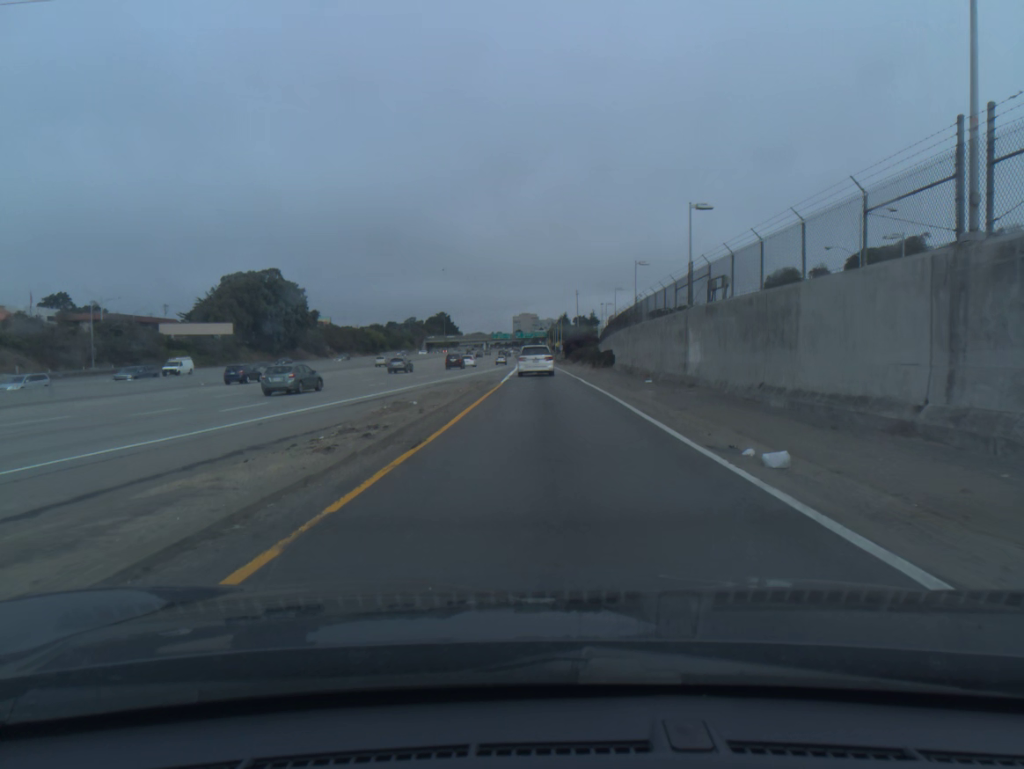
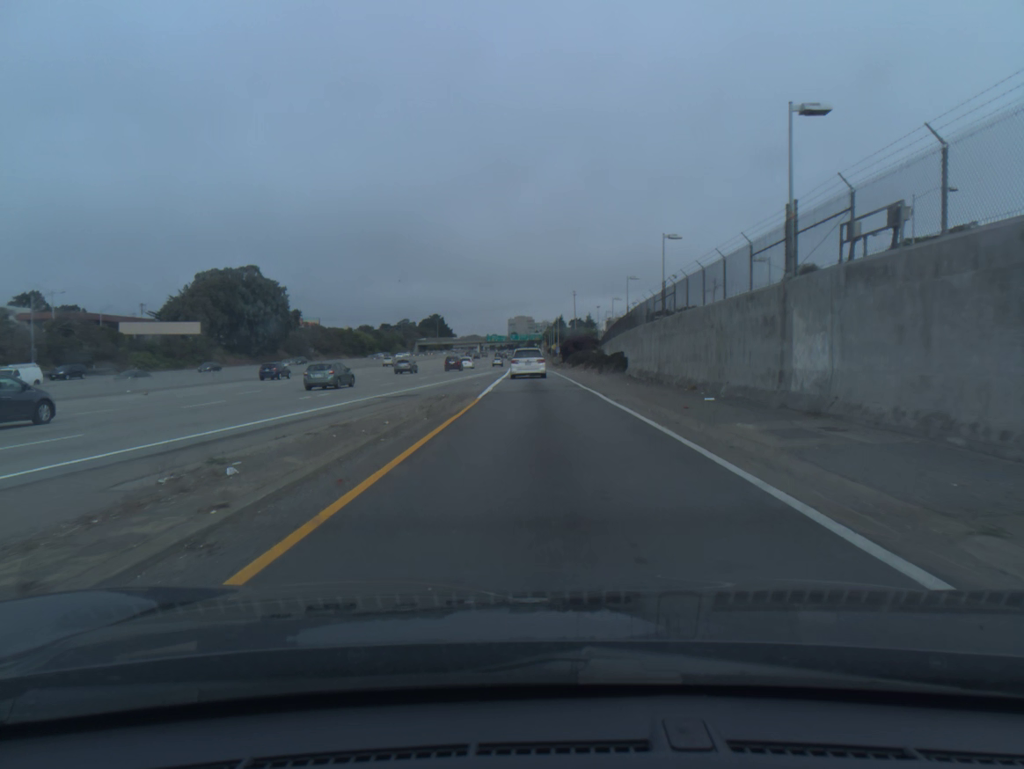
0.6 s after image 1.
(0.0, +11.8) m; 0°
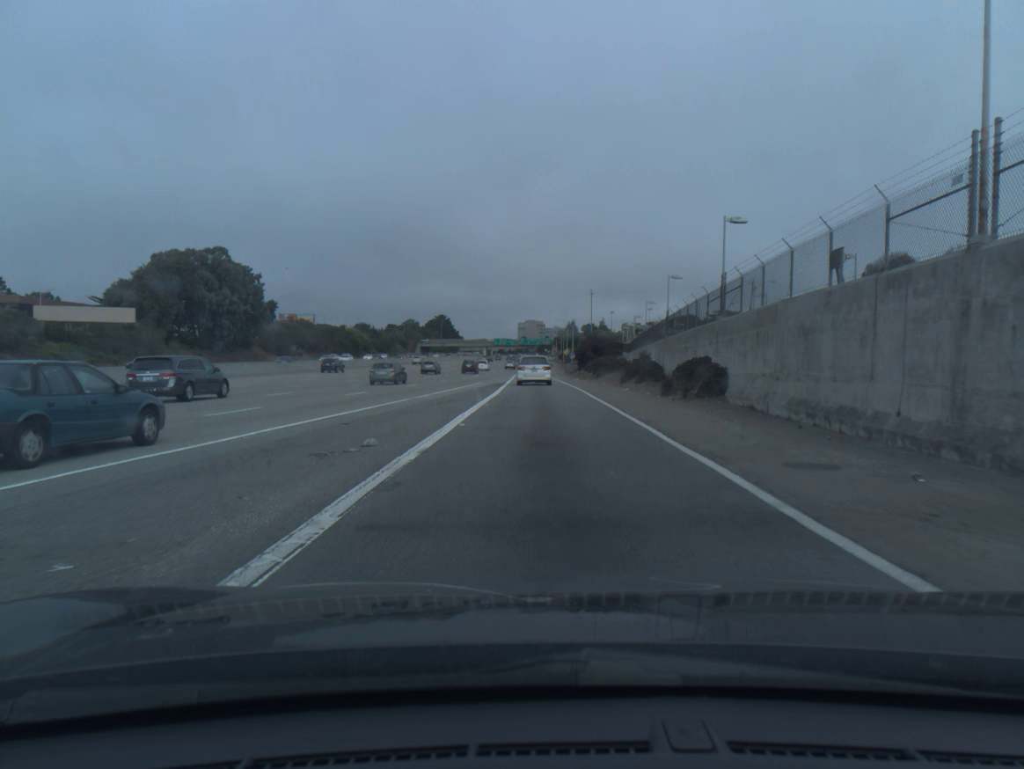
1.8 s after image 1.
(-0.1, +24.3) m; -1°
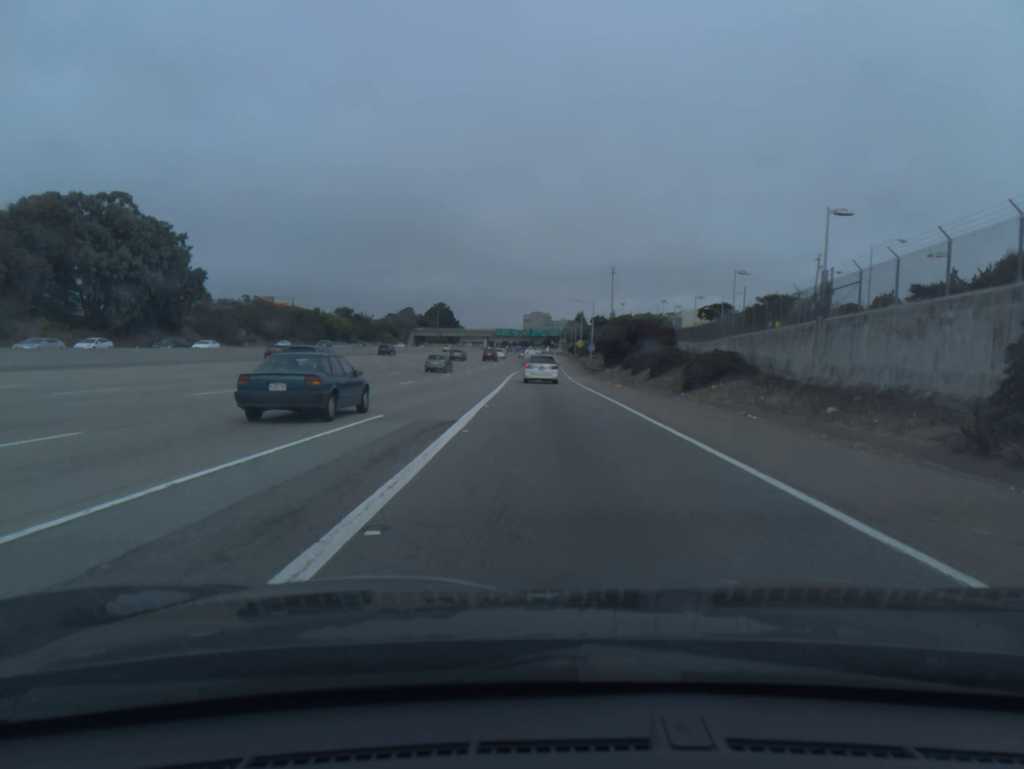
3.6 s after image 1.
(-0.3, +38.6) m; 0°
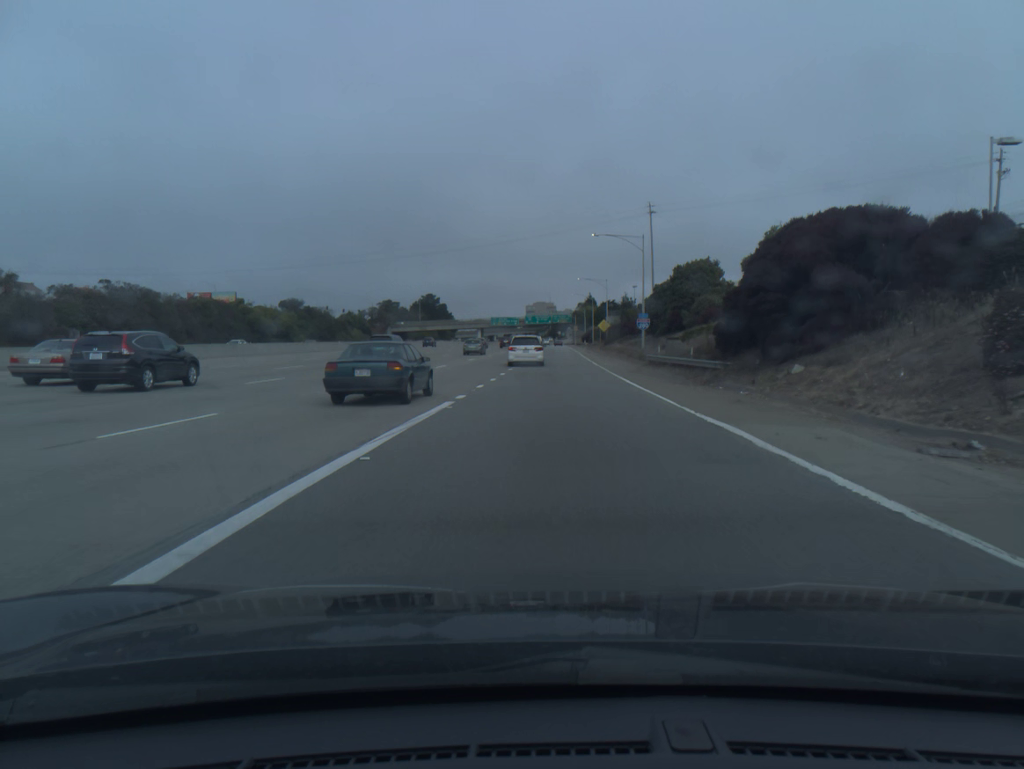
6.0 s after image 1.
(+0.3, +56.2) m; 0°
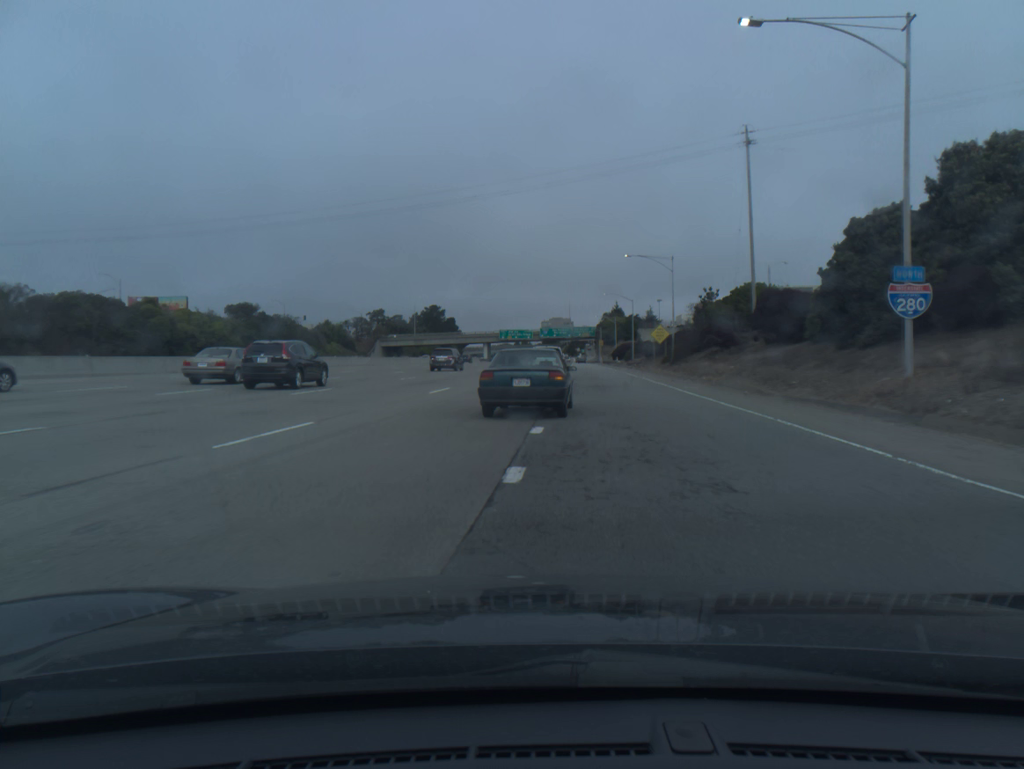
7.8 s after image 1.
(-0.6, +44.2) m; -2°
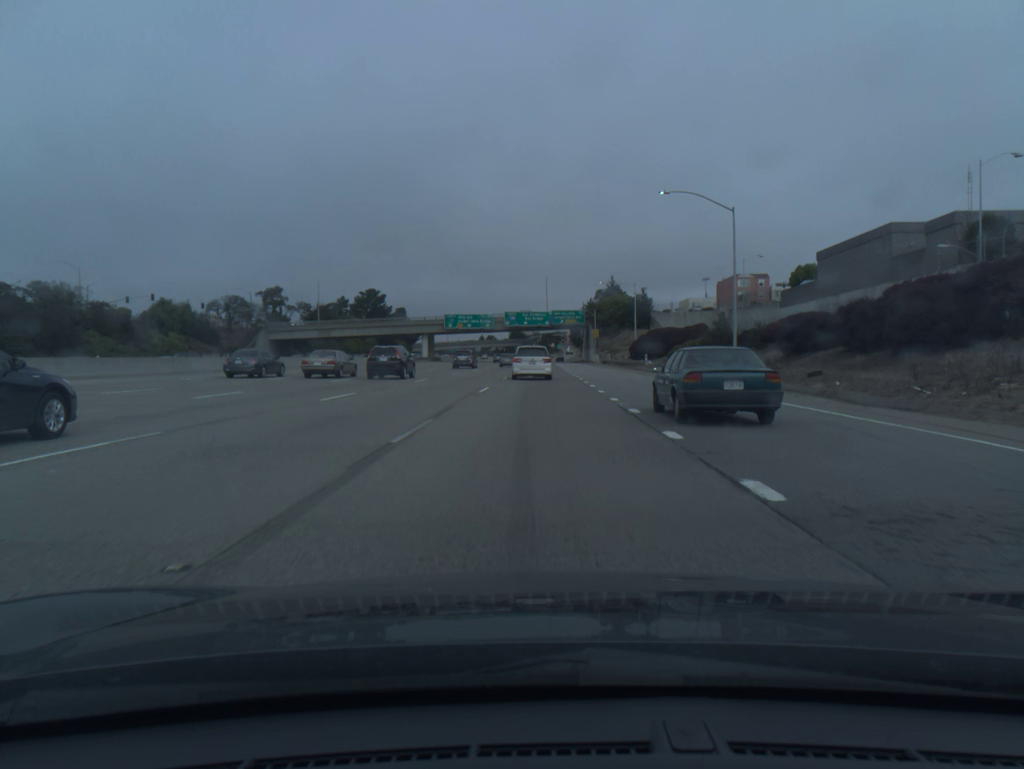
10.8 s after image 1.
(+1.0, +72.1) m; +2°
